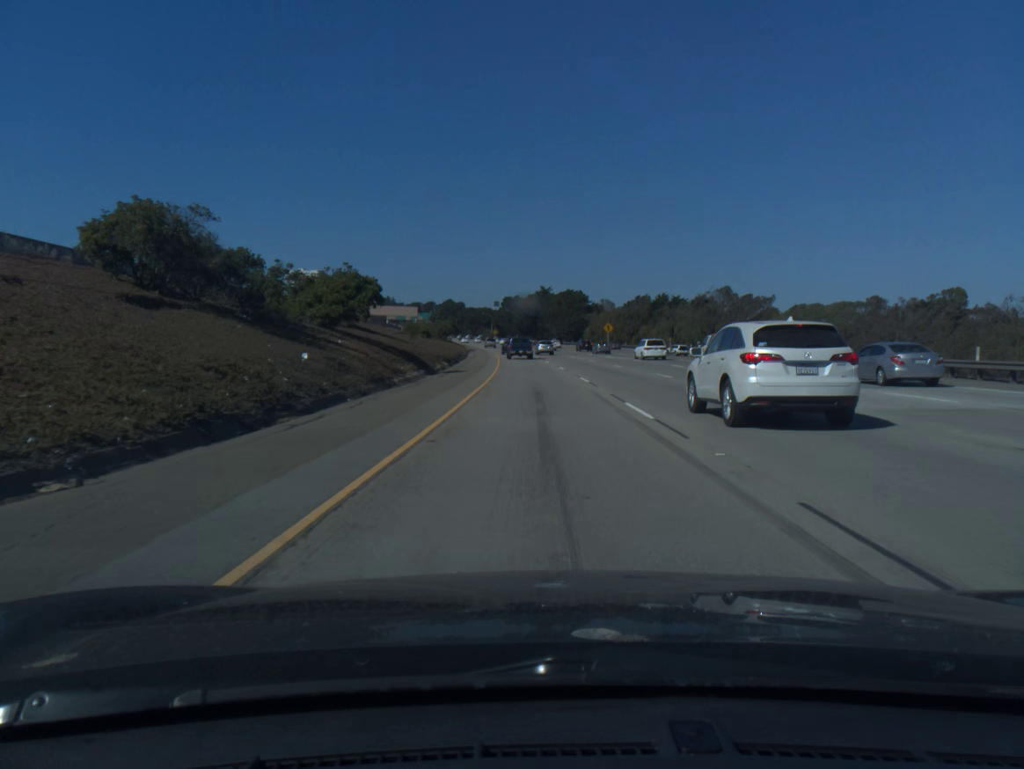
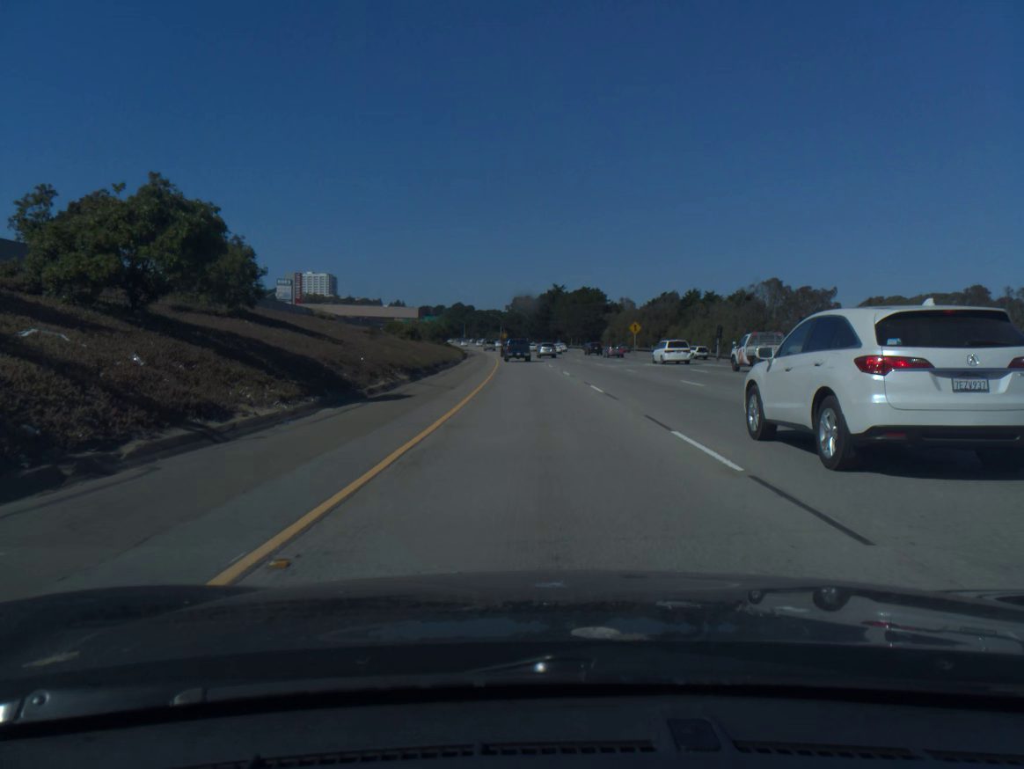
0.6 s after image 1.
(-0.2, +20.5) m; -1°
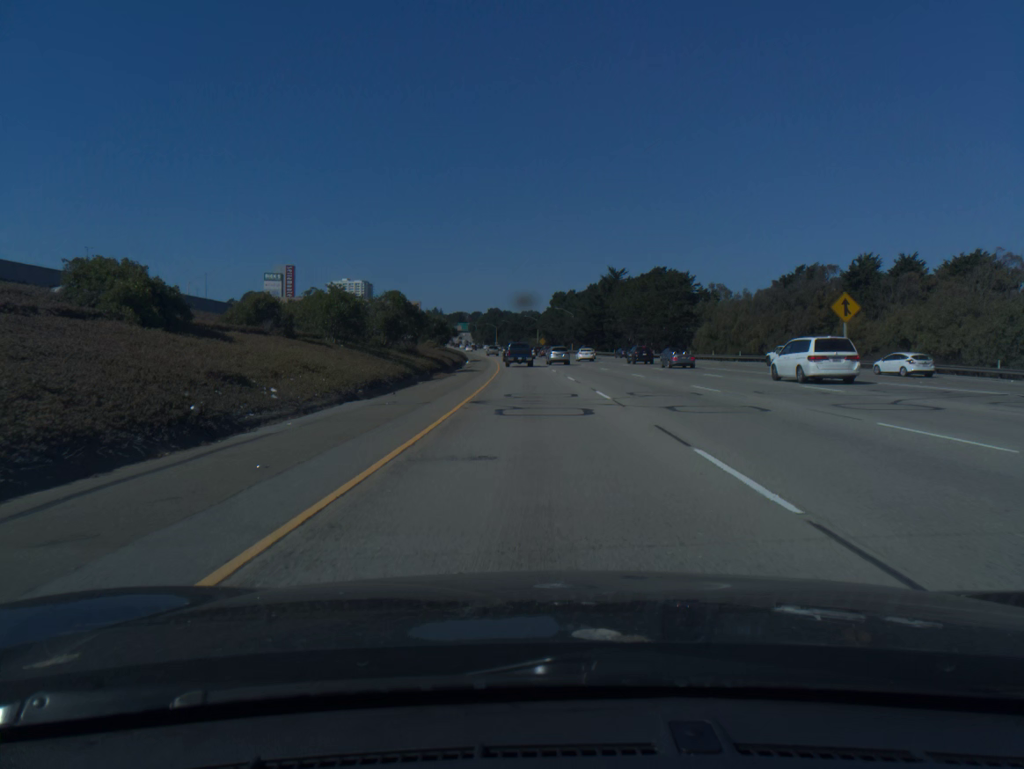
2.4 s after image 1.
(-1.6, +60.5) m; -3°
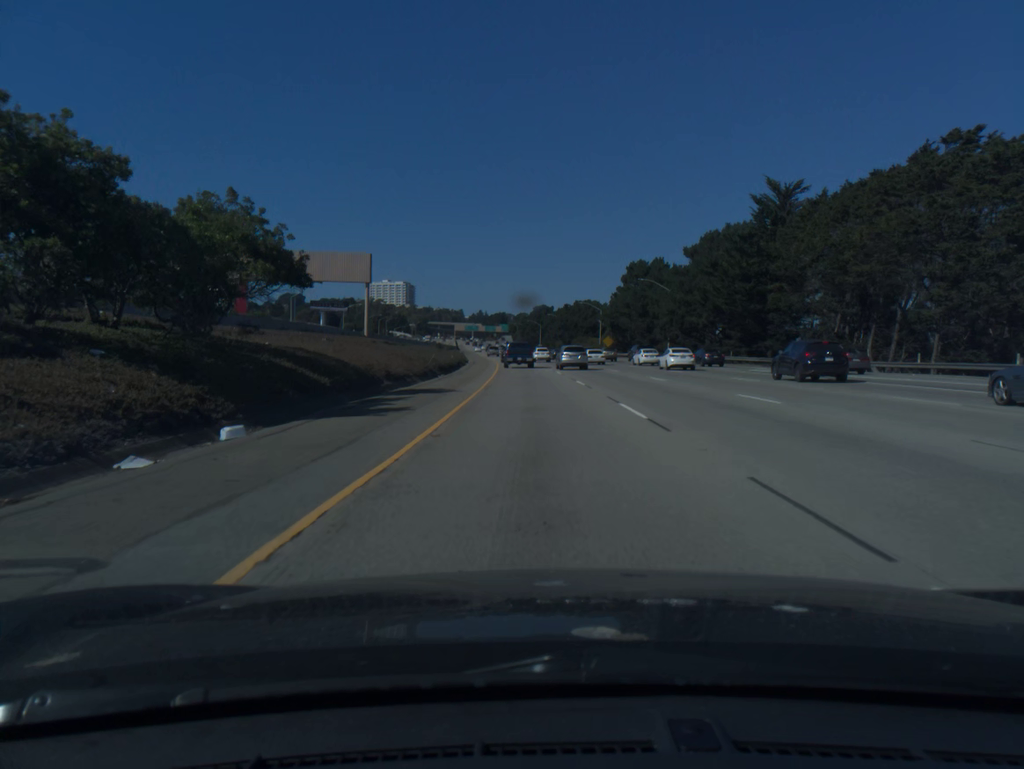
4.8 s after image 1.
(-2.7, +78.6) m; -4°
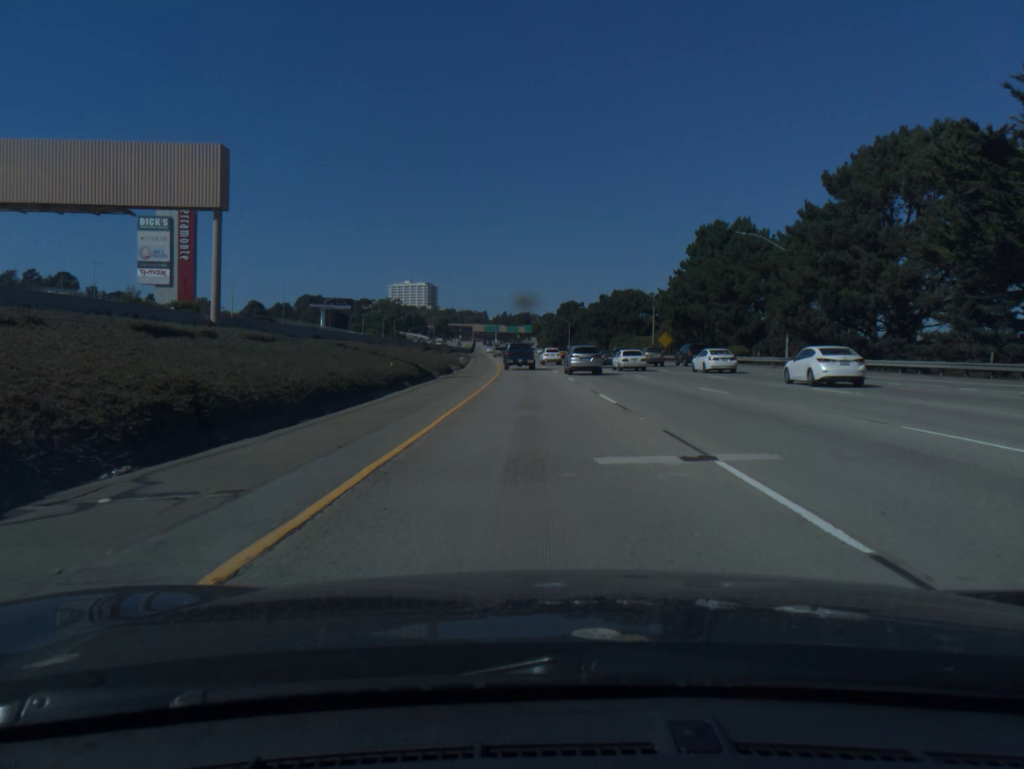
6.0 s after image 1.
(-0.6, +38.6) m; -2°
